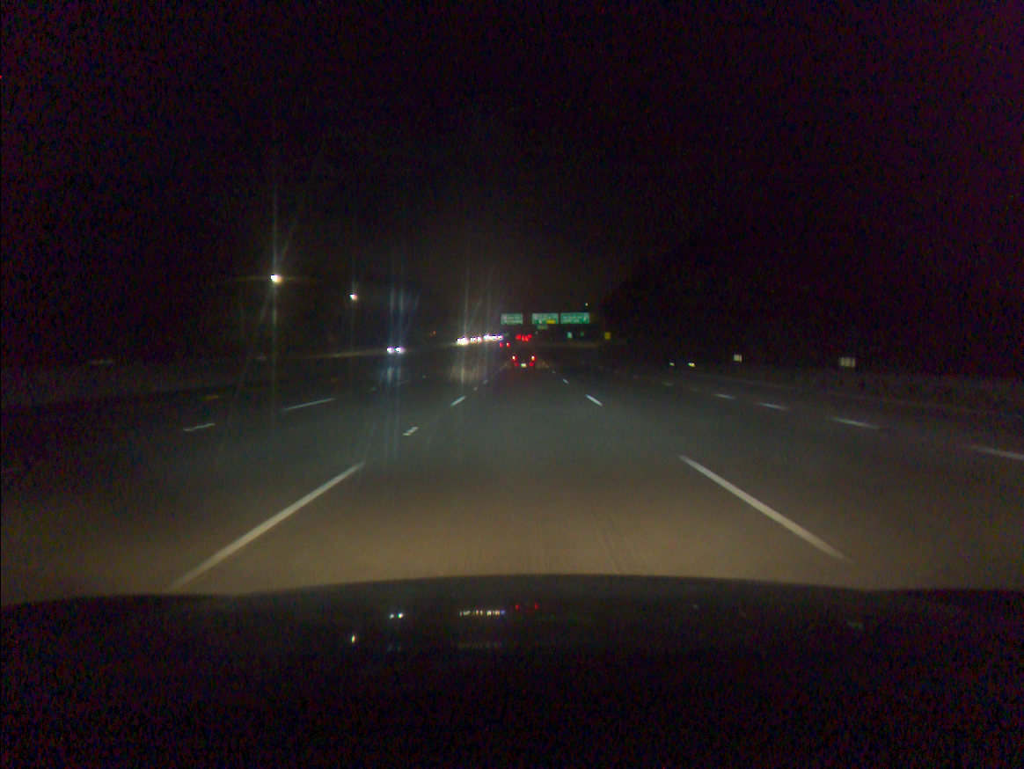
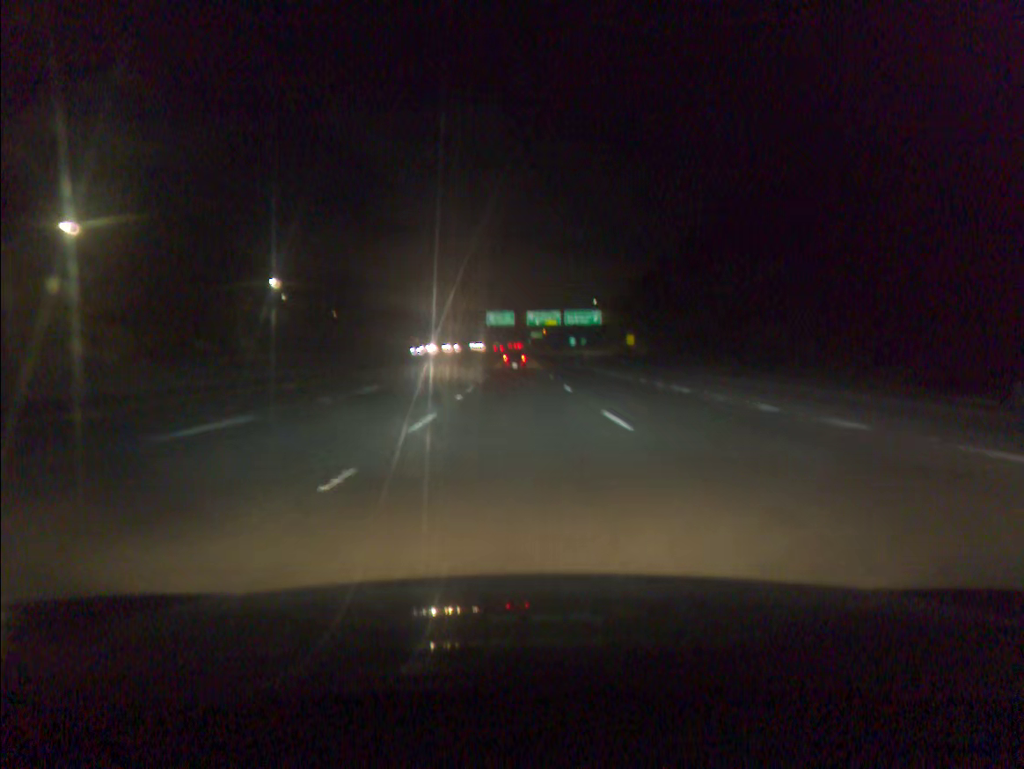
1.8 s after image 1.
(+0.4, +50.1) m; +1°
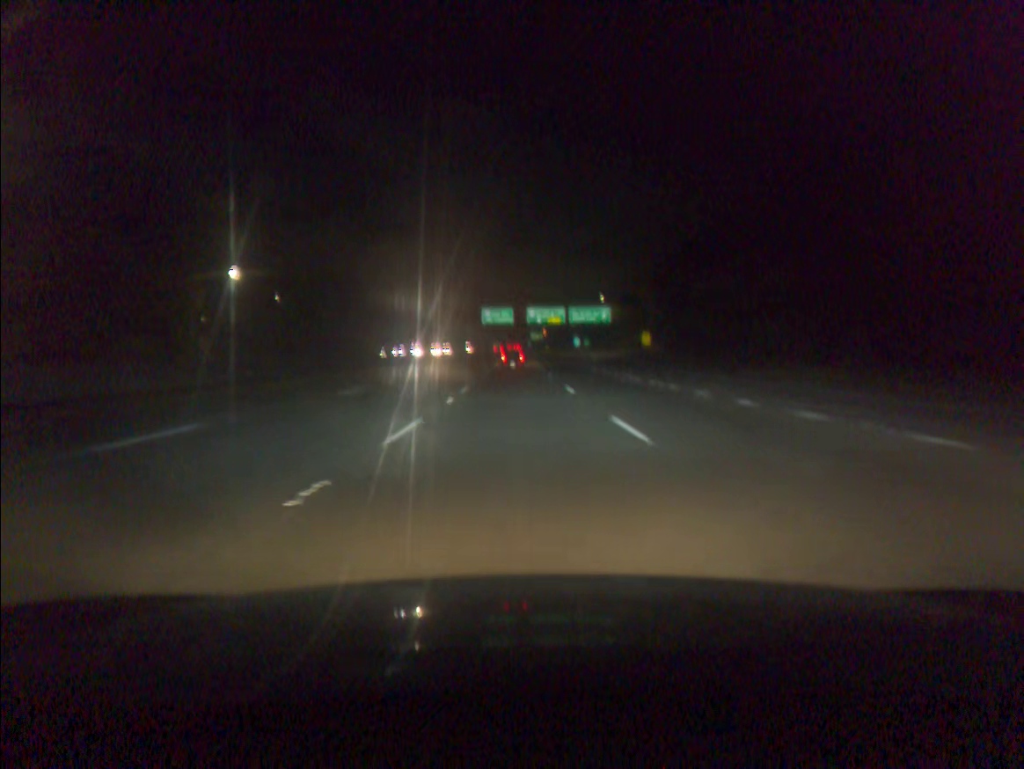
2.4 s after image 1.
(0.0, +16.7) m; 0°
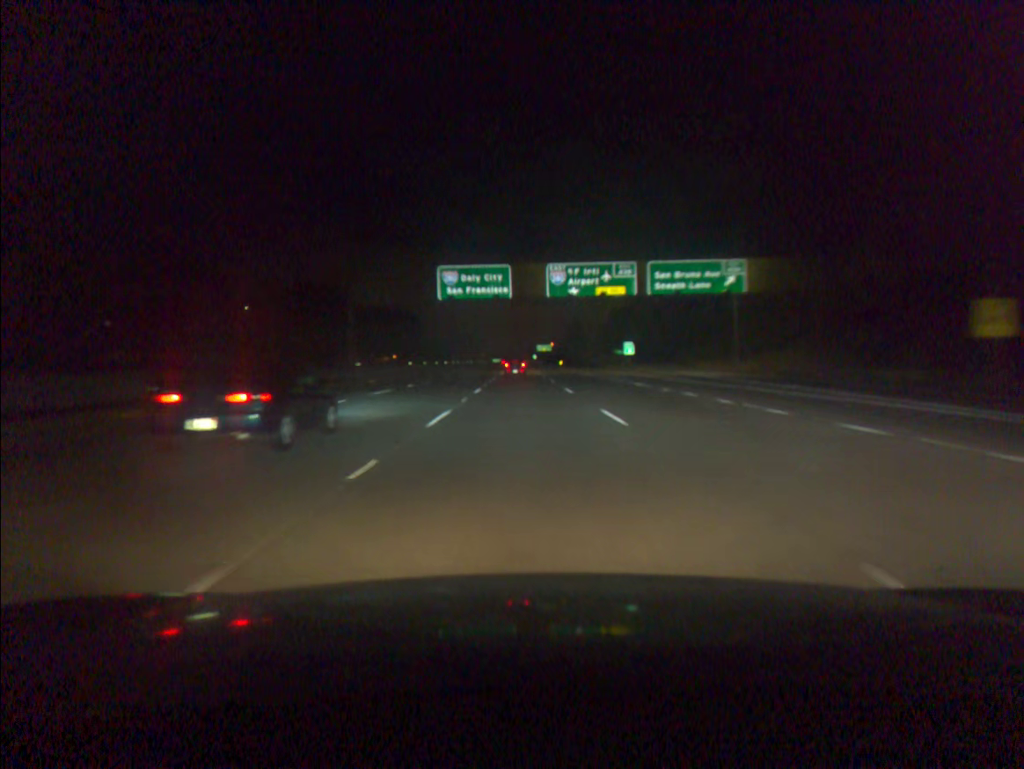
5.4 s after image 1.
(-0.5, +83.8) m; 0°
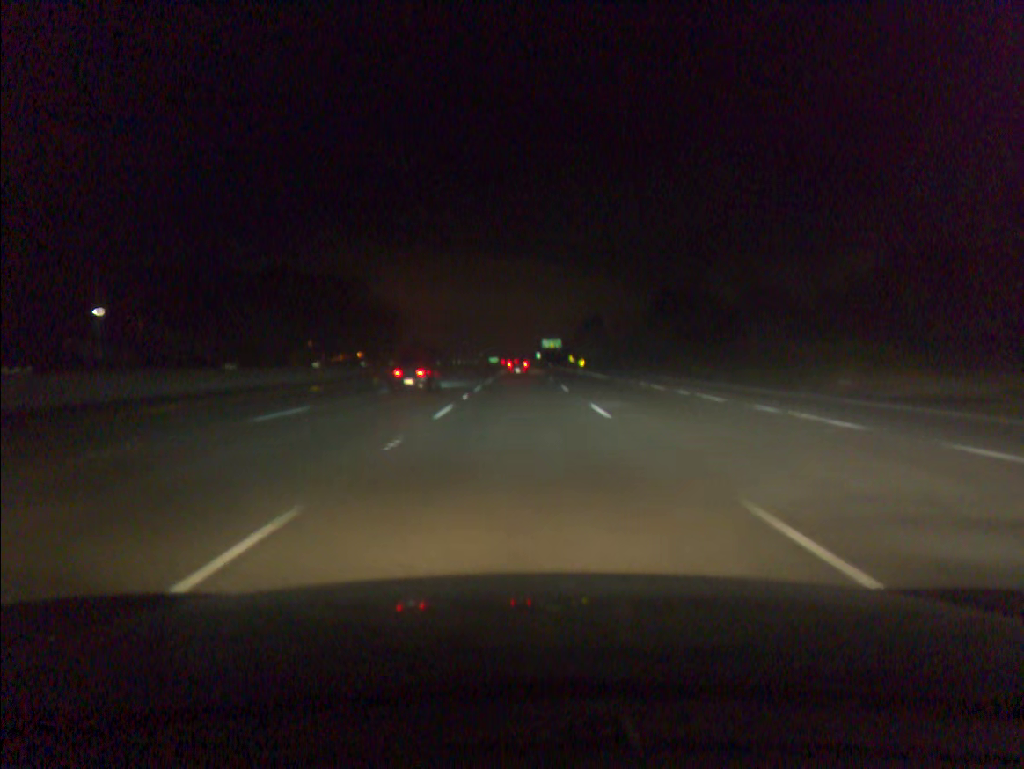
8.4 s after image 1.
(0.0, +85.6) m; 0°
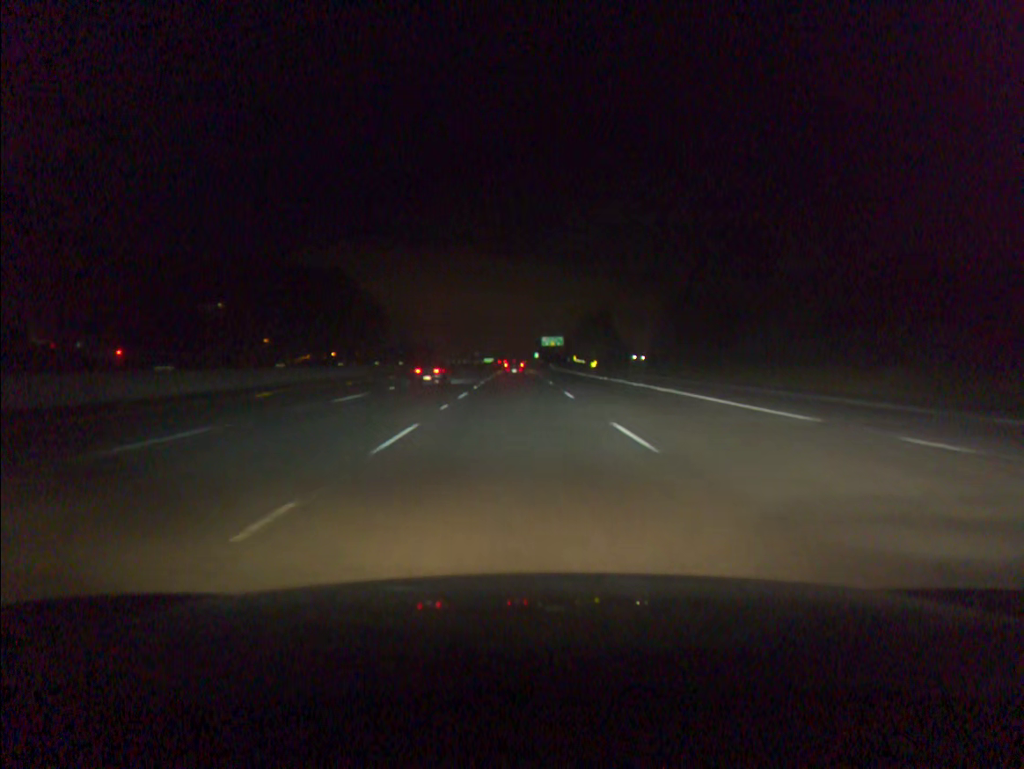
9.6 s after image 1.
(+0.1, +35.2) m; 0°
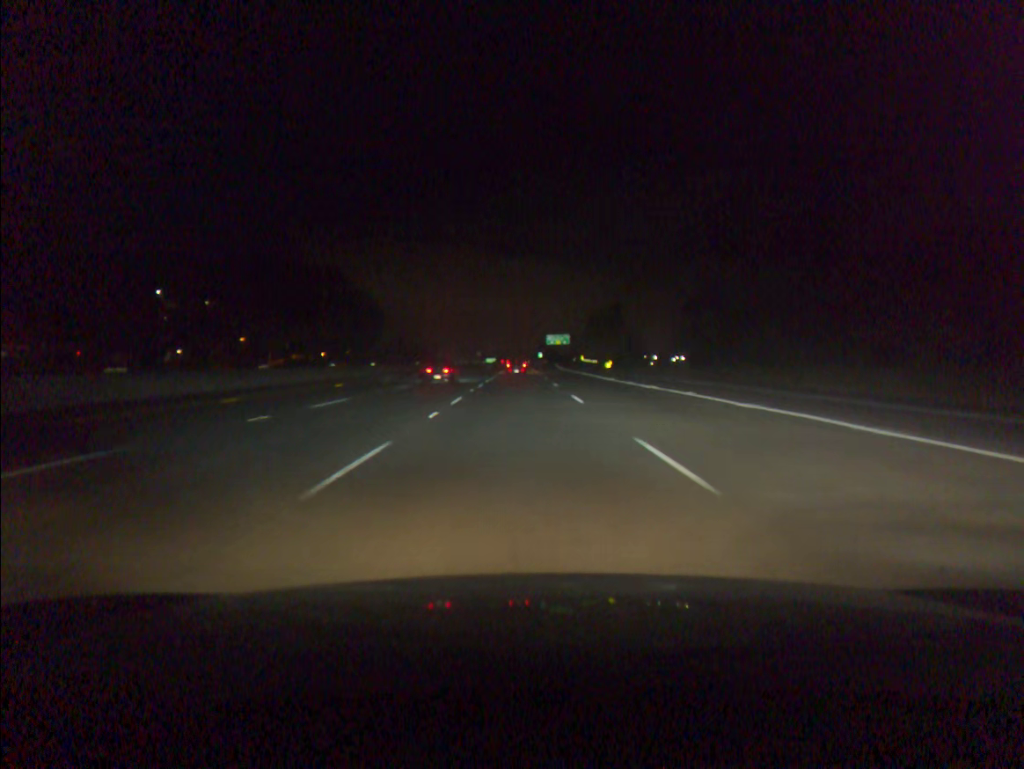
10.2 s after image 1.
(0.0, +17.8) m; 0°
